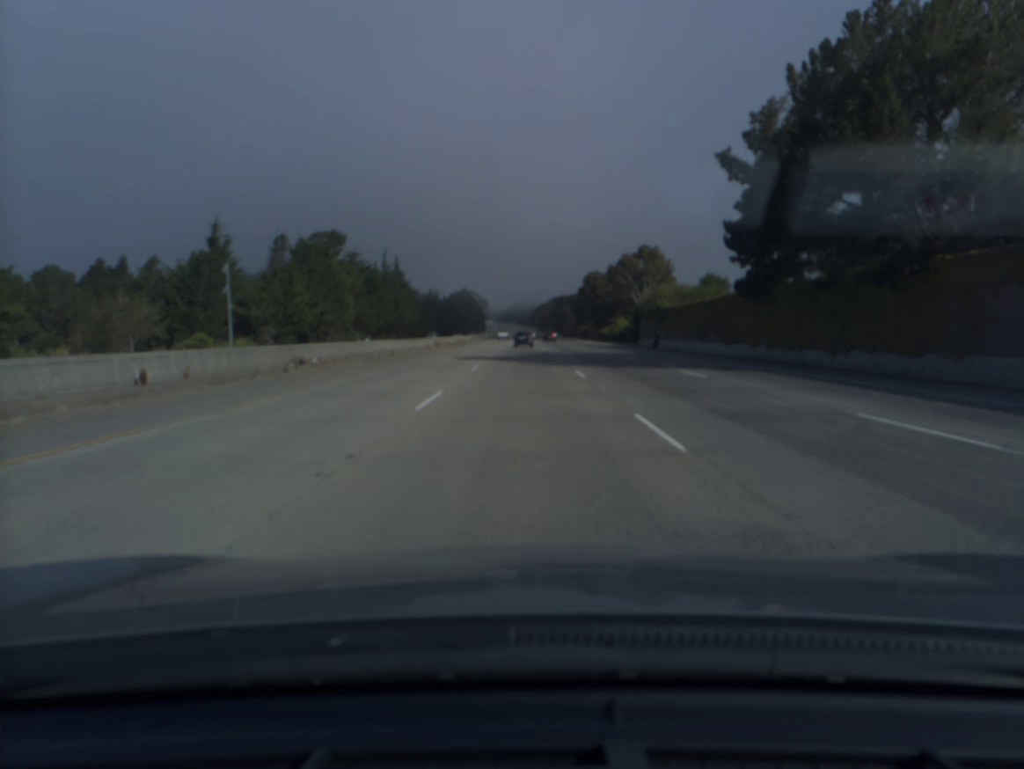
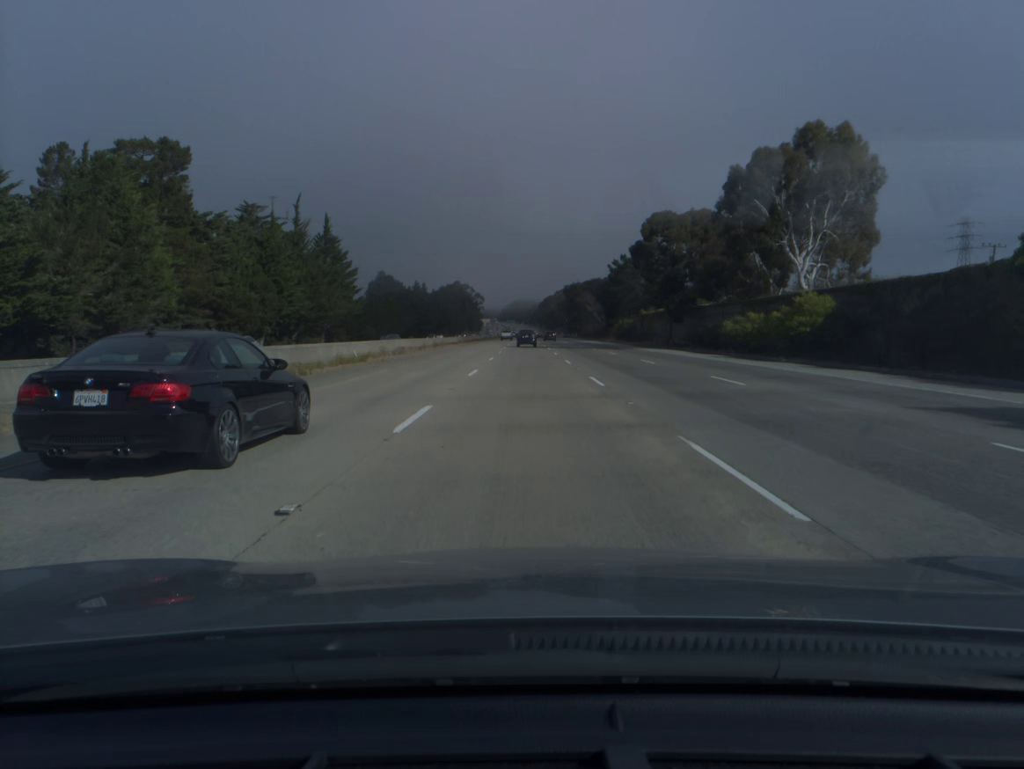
(-0.2, +76.4) m; 0°
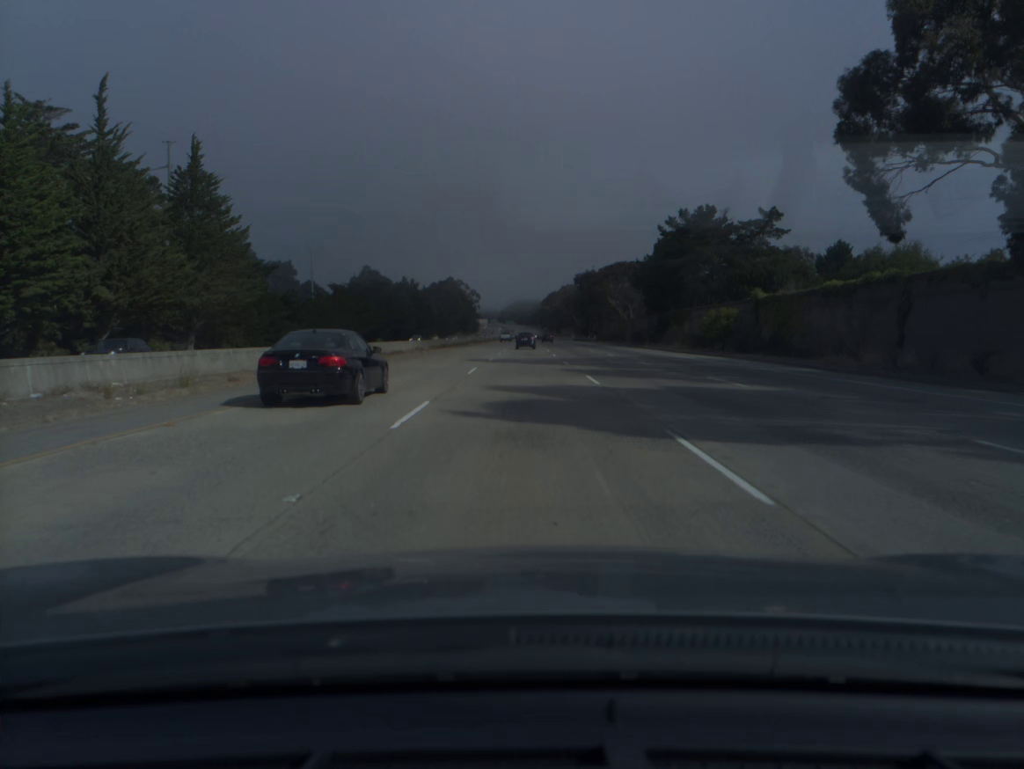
(+0.1, +58.0) m; 0°
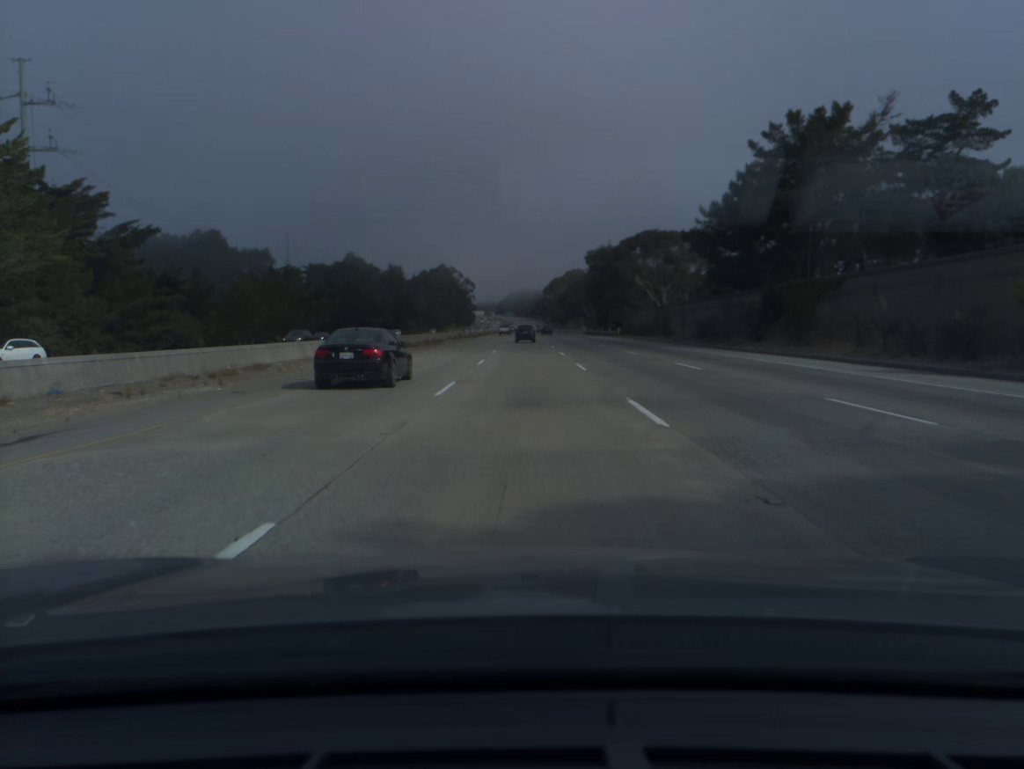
(0.0, +39.0) m; 0°
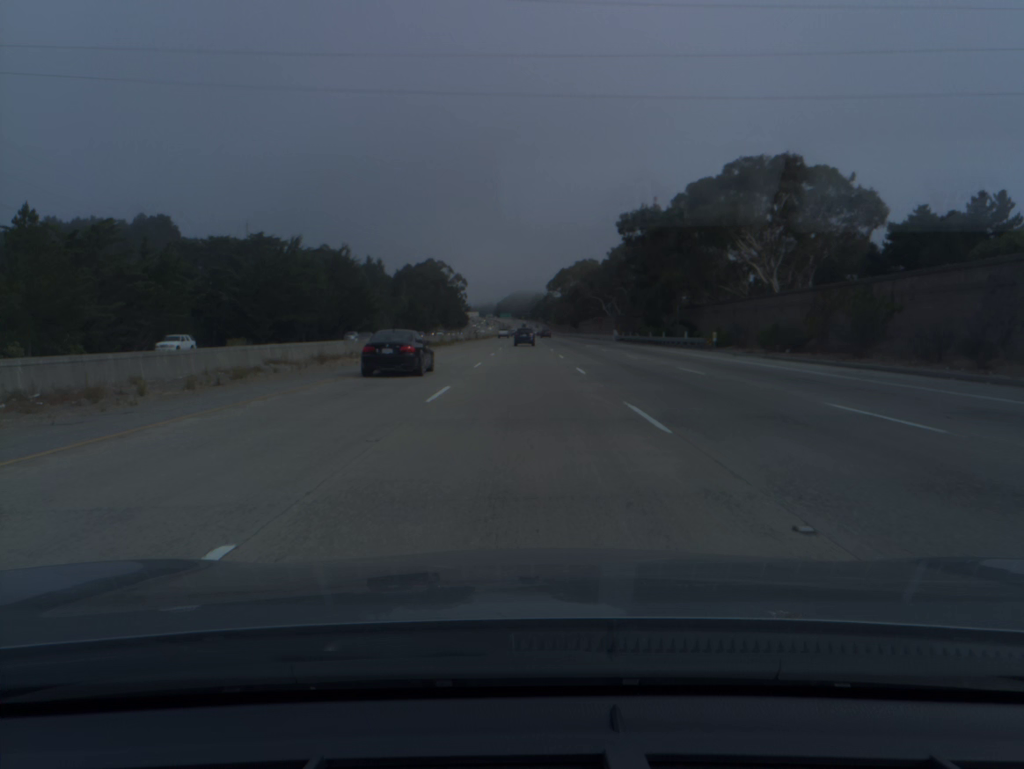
(0.0, +58.8) m; 0°
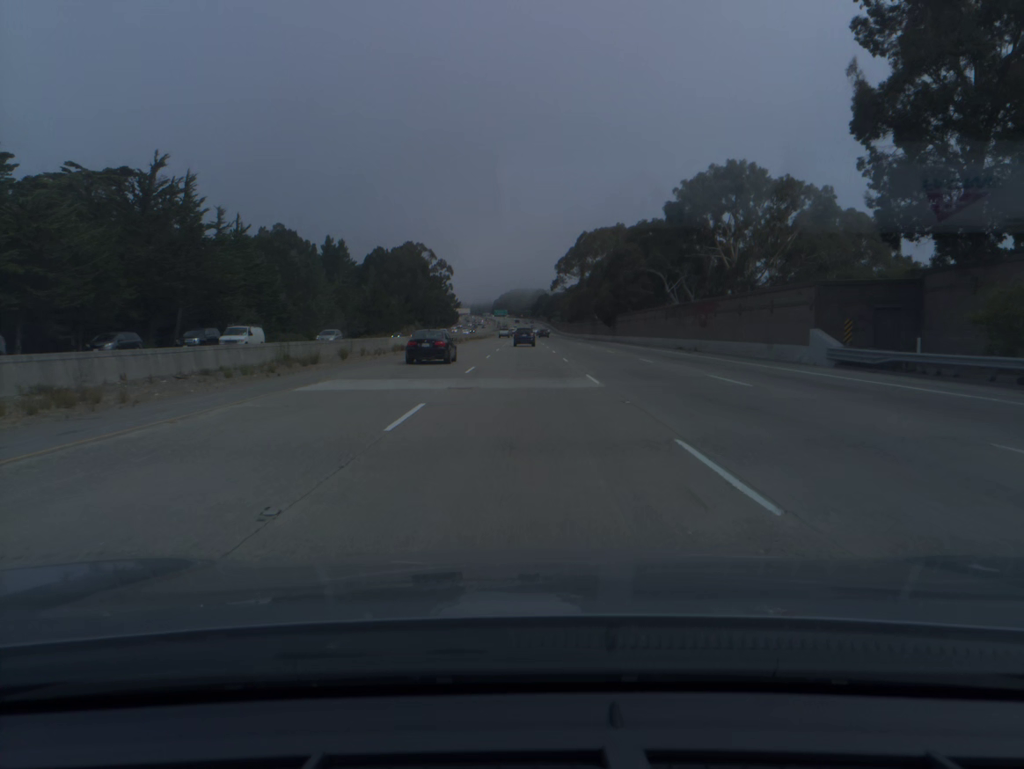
(0.0, +78.0) m; 0°
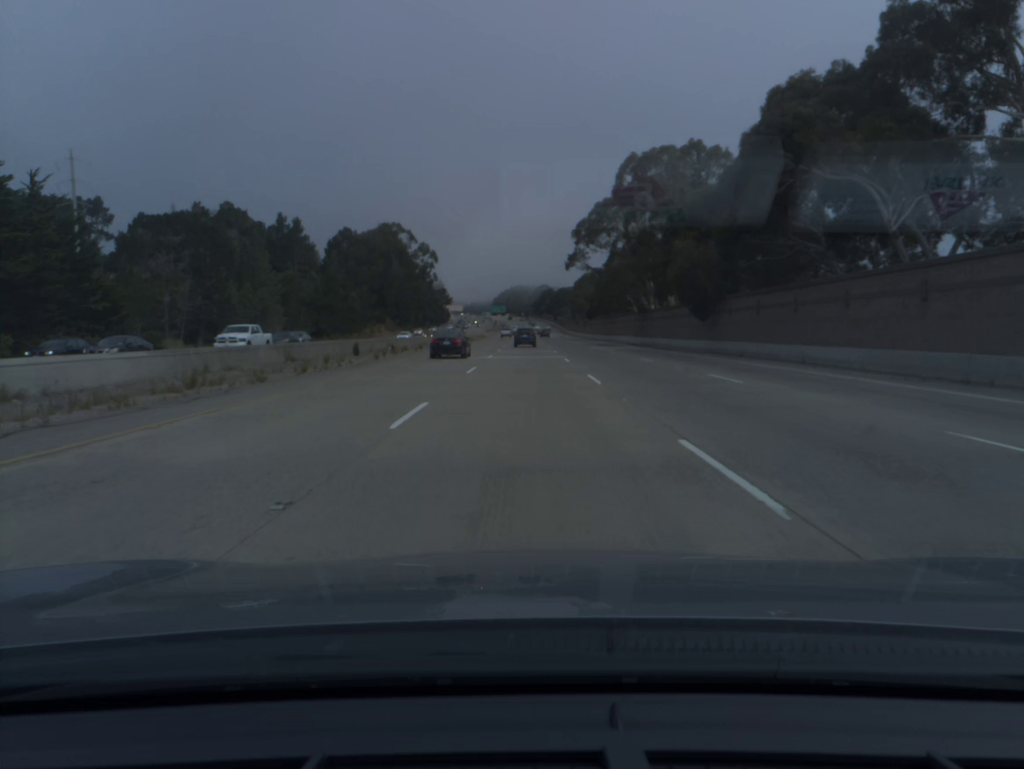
(0.0, +58.1) m; 0°
